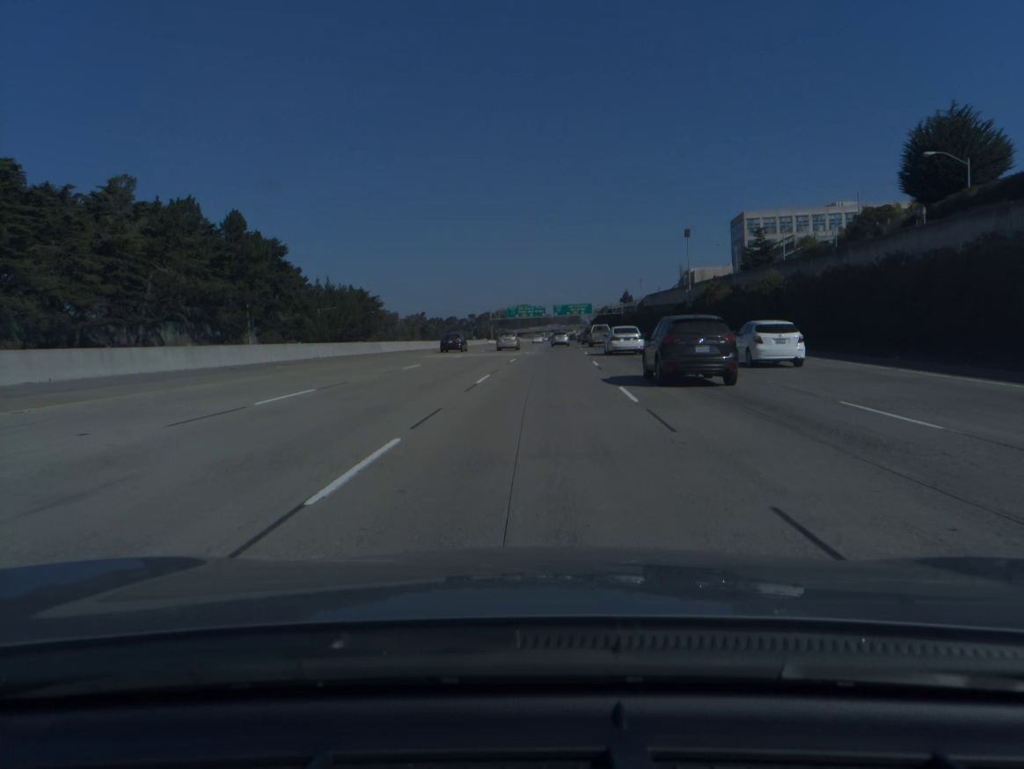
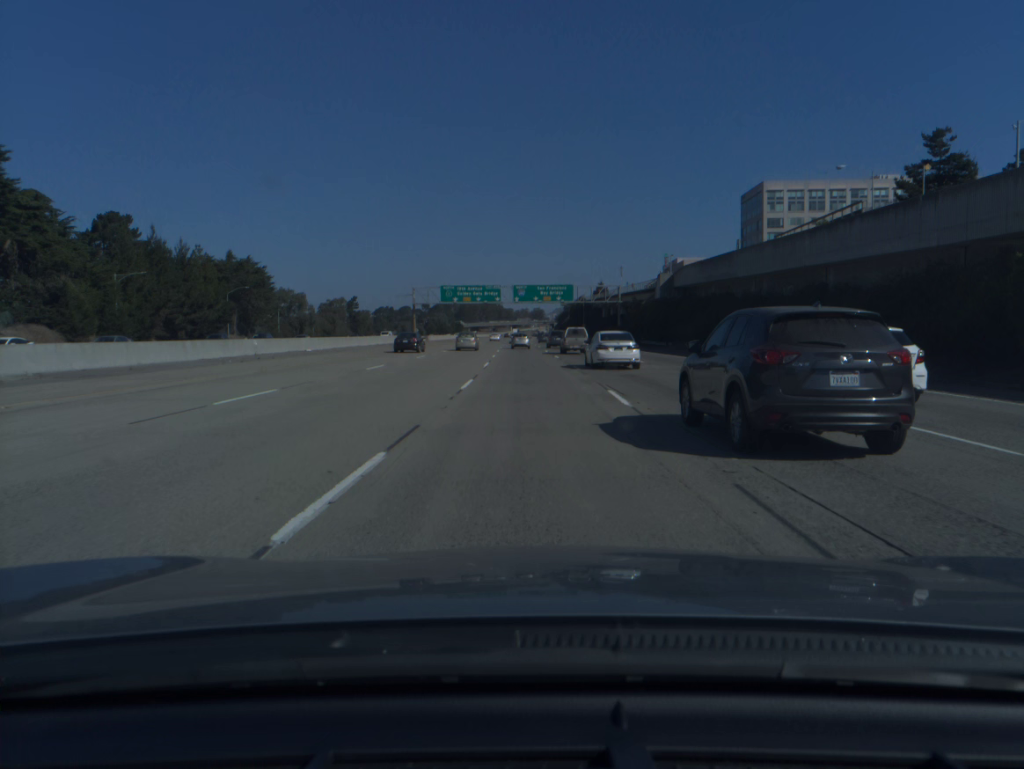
(+2.7, +72.8) m; +3°
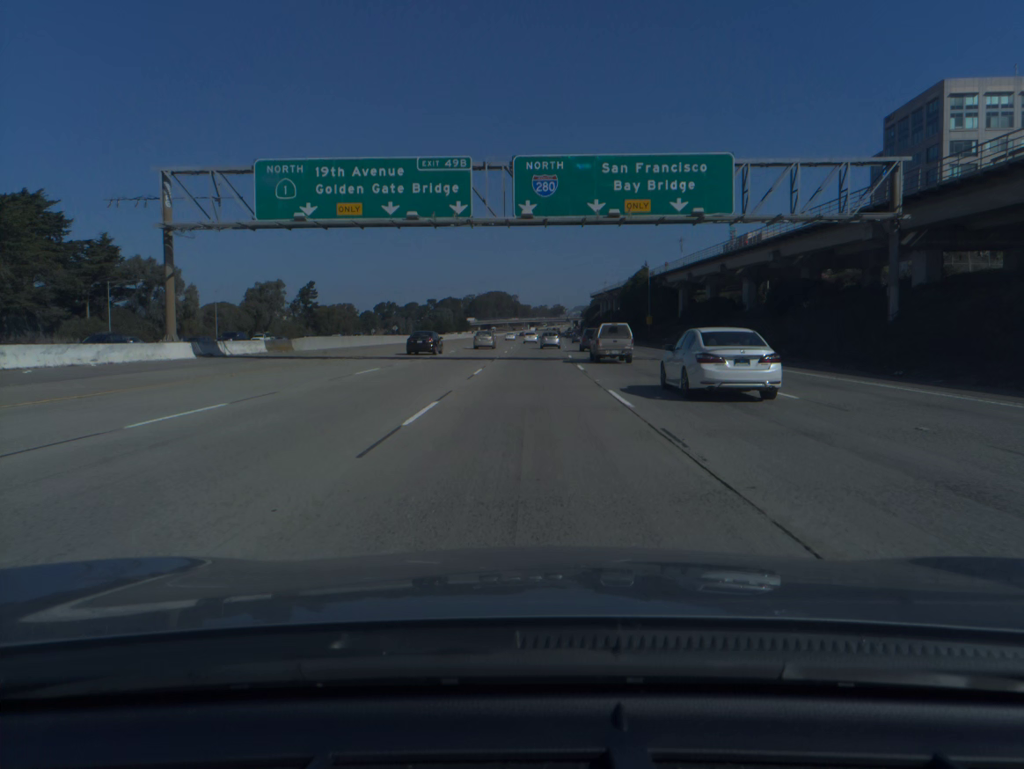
(-1.2, +91.5) m; -1°
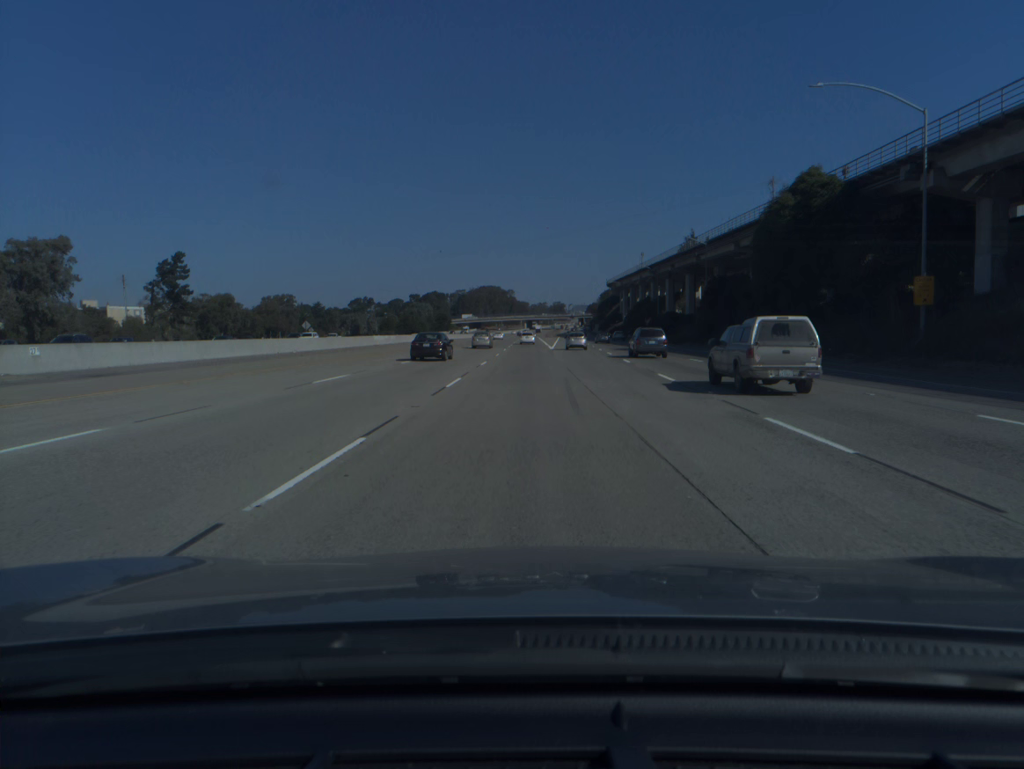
(+0.4, +91.2) m; 0°
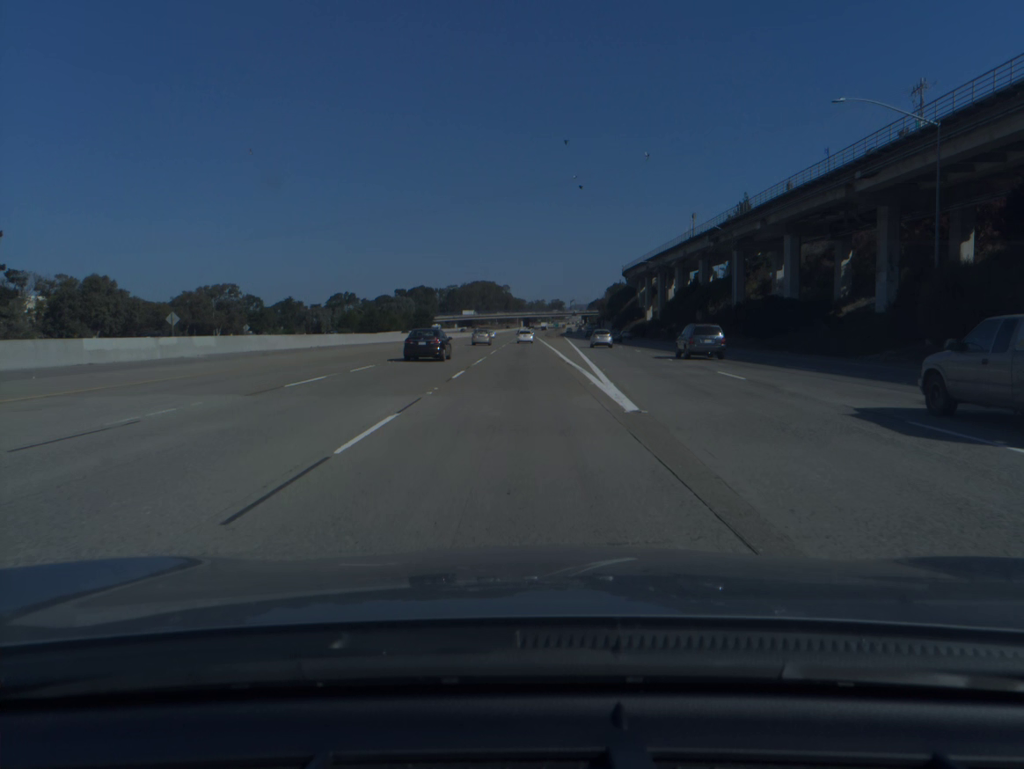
(-0.1, +54.4) m; 0°
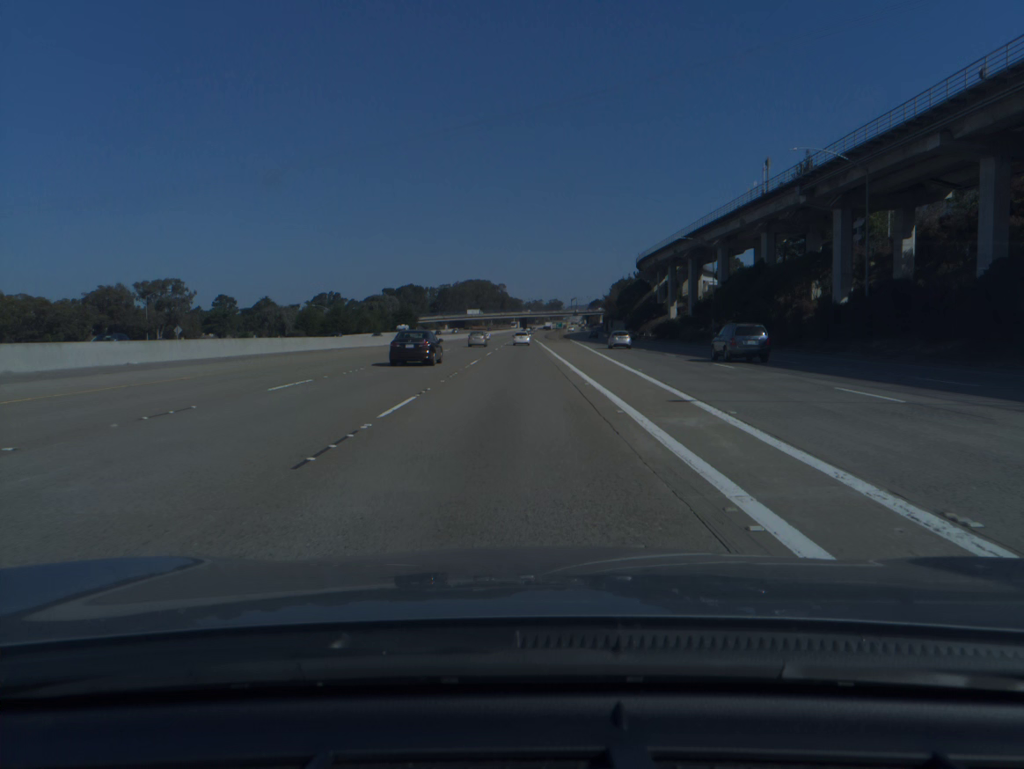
(0.0, +36.2) m; 0°
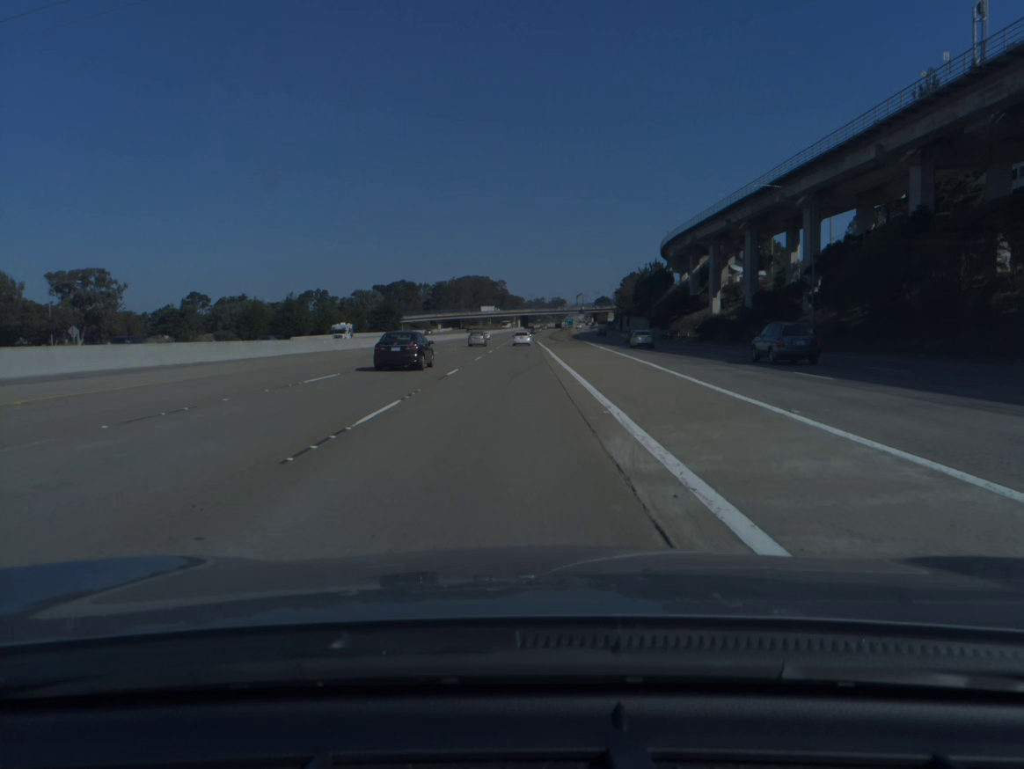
(+0.1, +36.1) m; 0°
